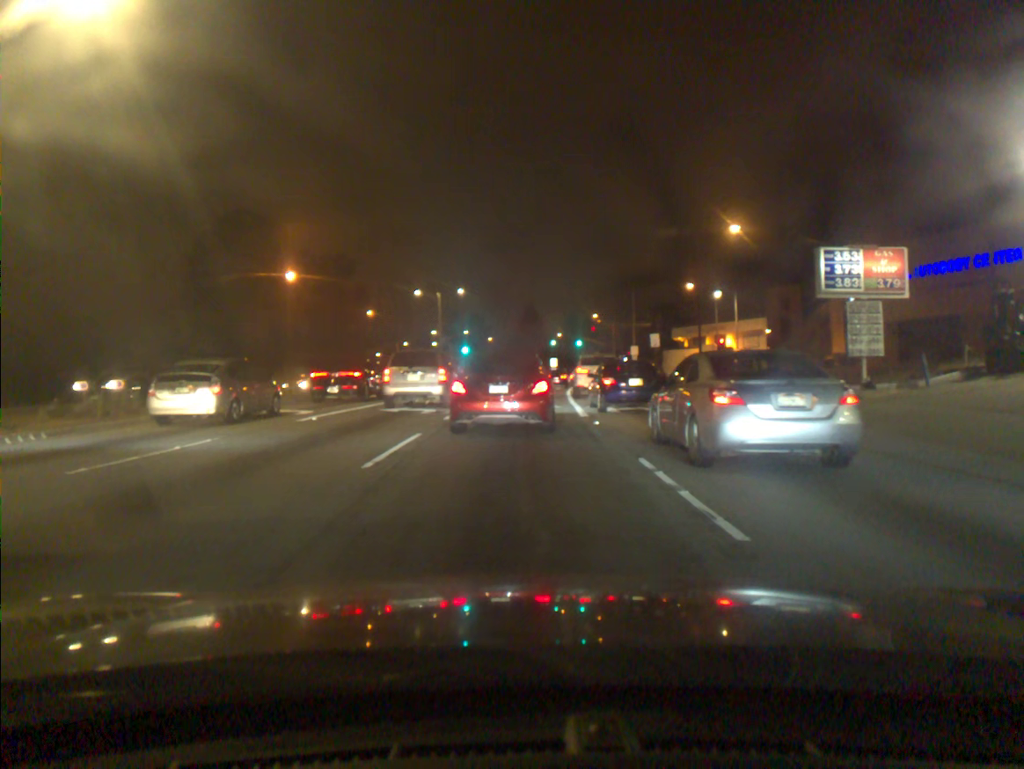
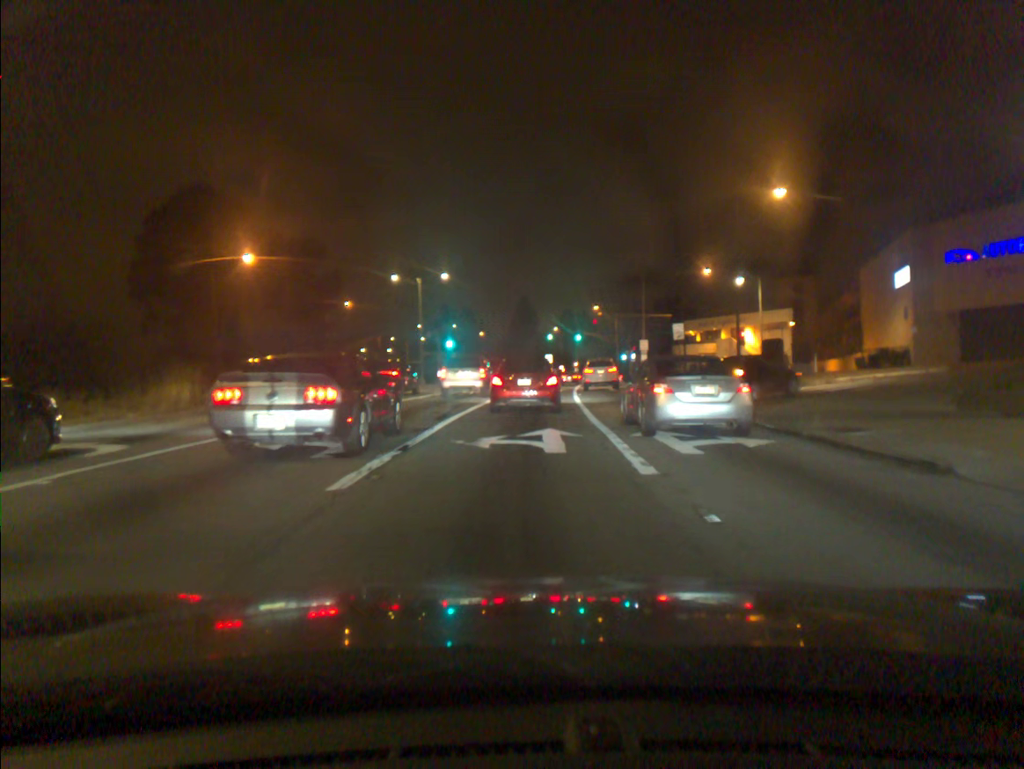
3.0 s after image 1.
(-0.2, +9.9) m; -1°
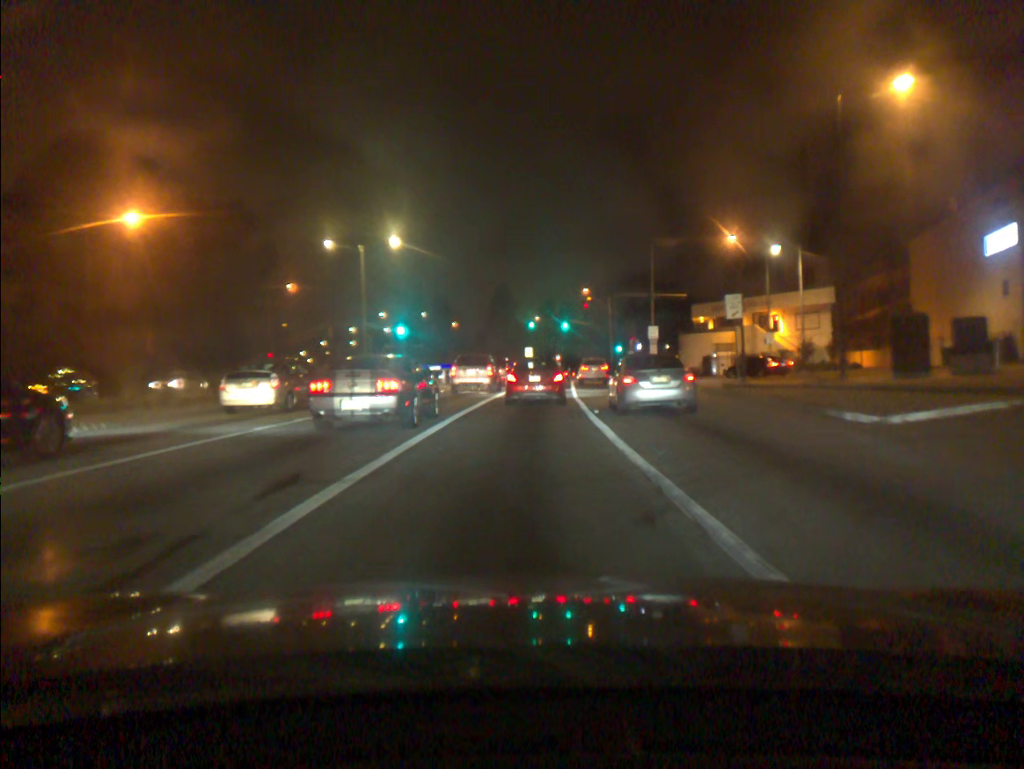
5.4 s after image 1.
(+0.2, +15.2) m; +2°
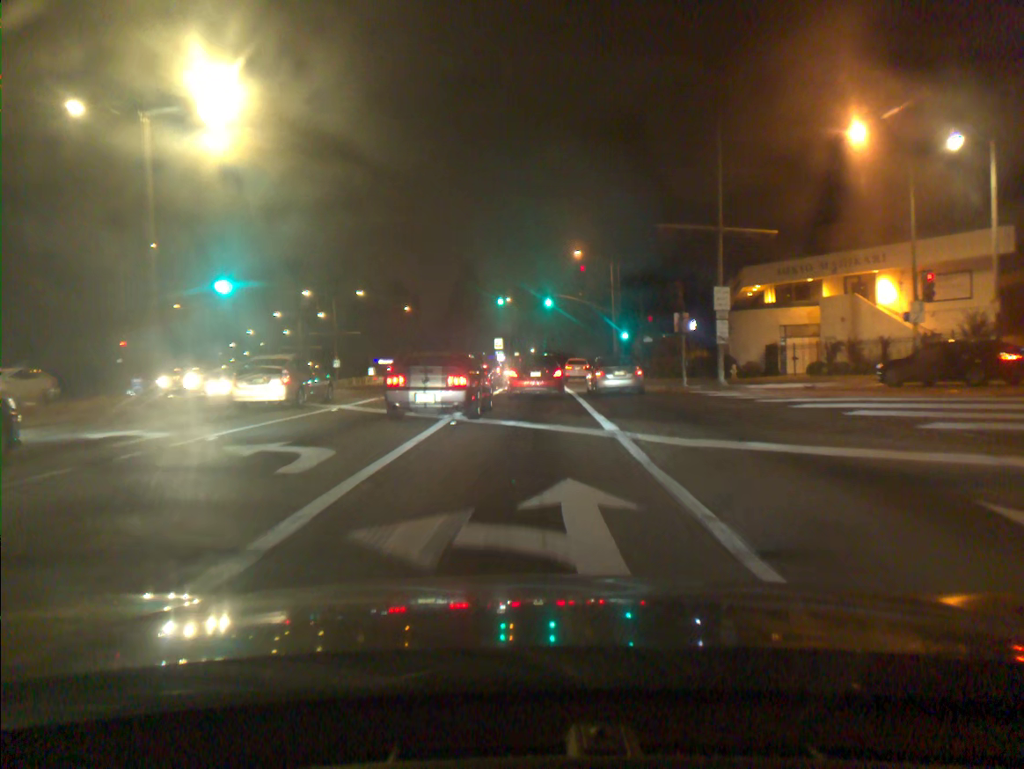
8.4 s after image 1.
(+0.4, +25.2) m; +2°
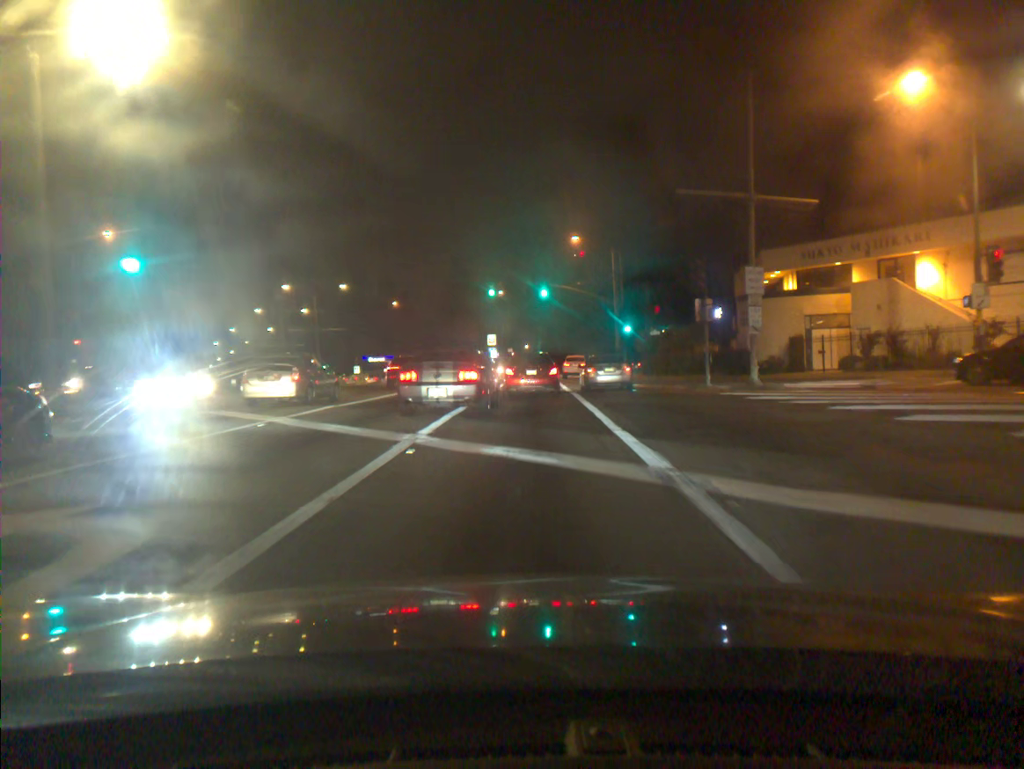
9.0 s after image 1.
(0.0, +5.1) m; 0°
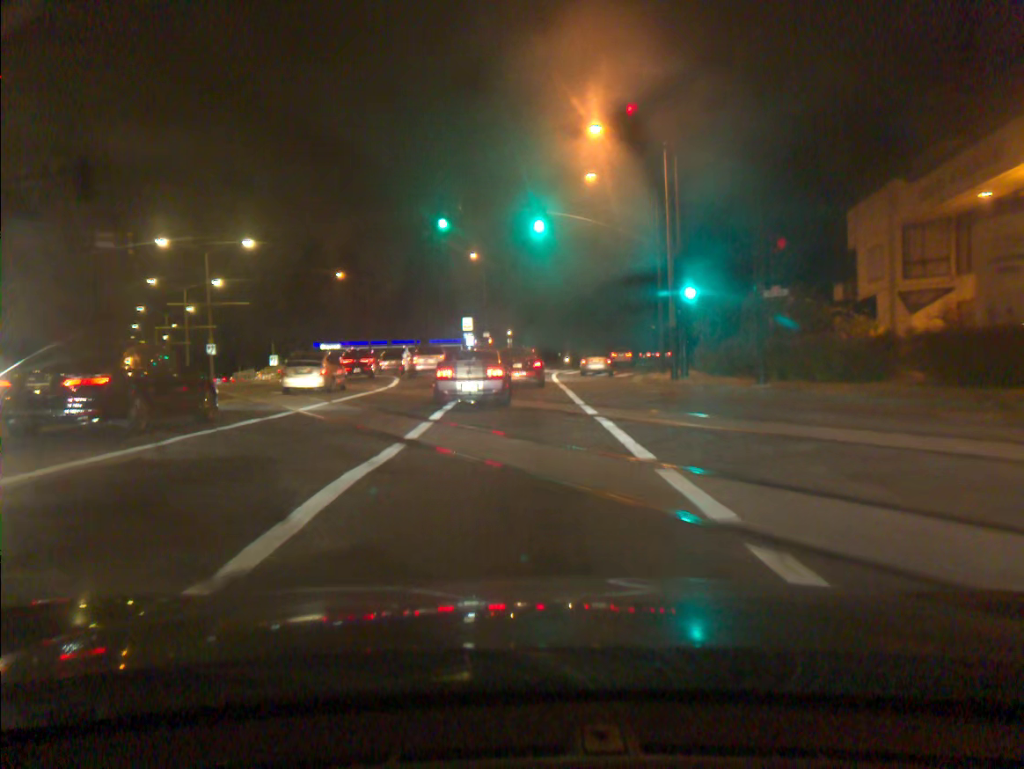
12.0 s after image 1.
(+0.2, +24.8) m; +1°
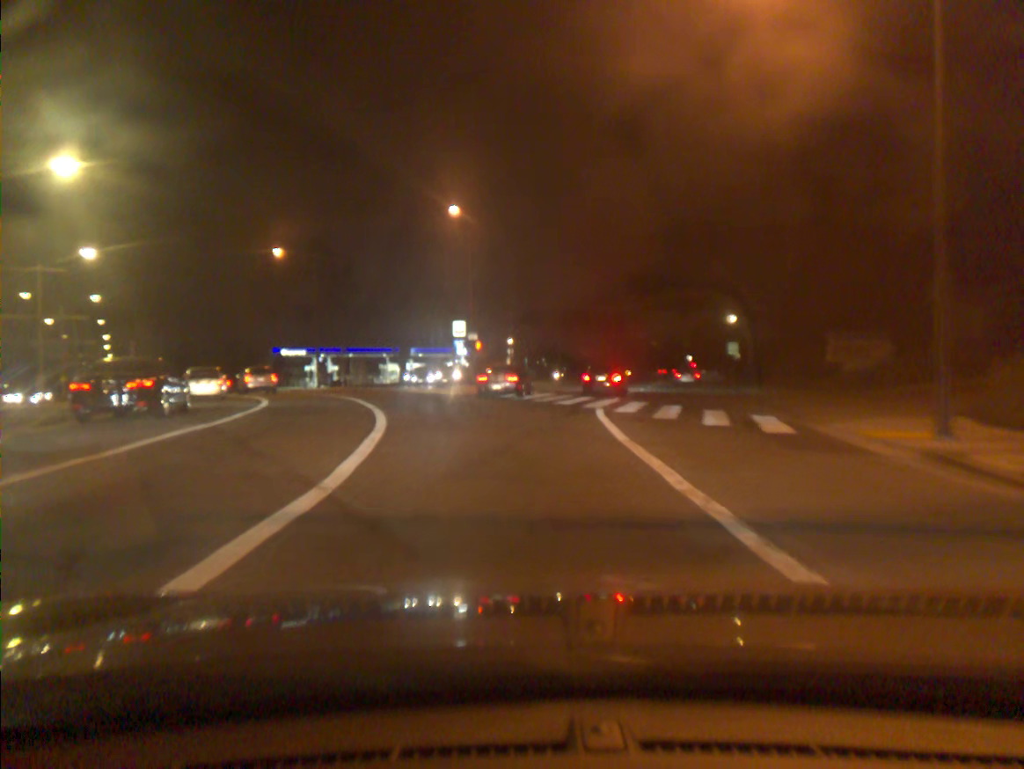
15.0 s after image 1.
(-0.1, +25.2) m; 0°
